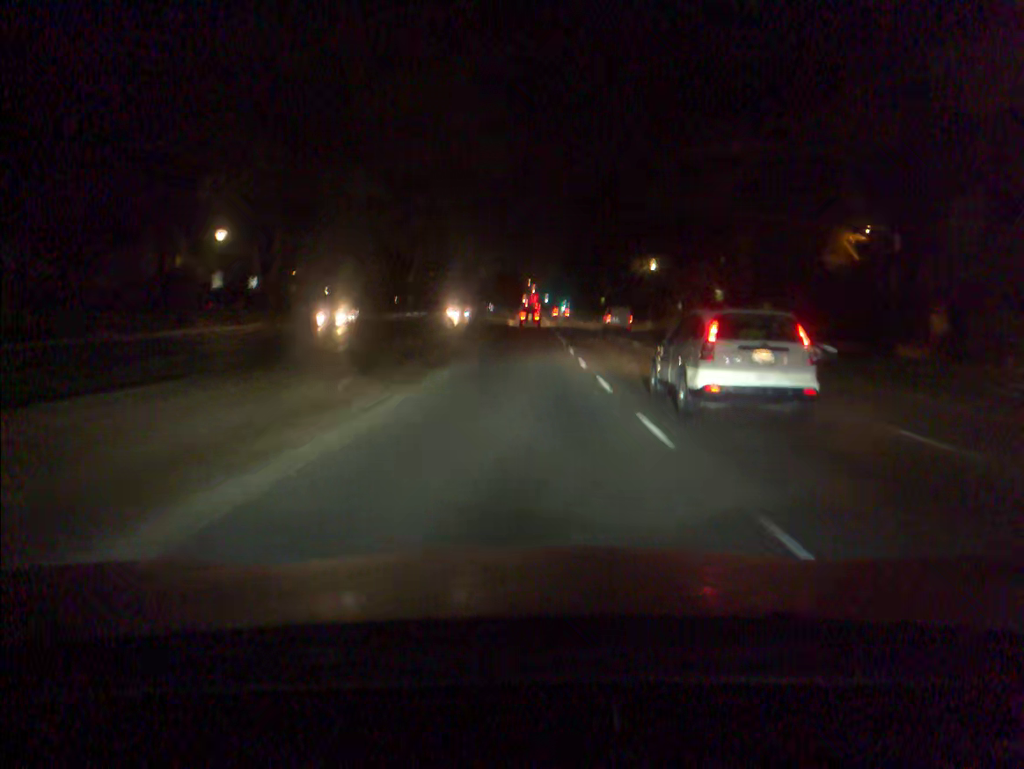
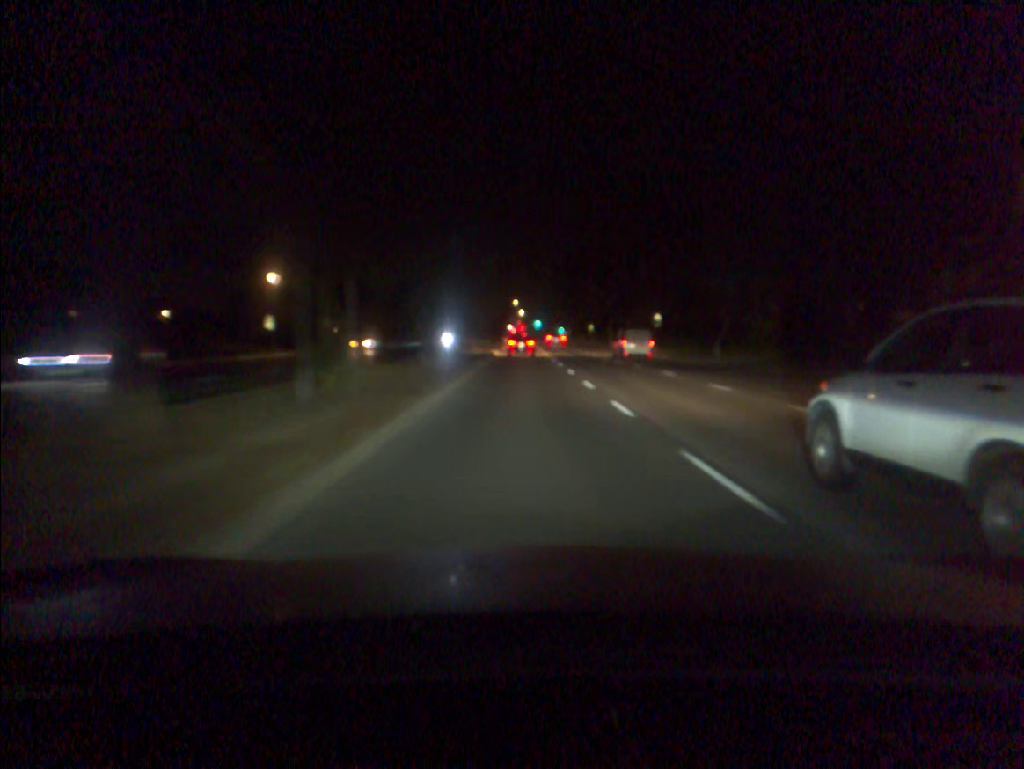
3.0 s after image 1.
(-0.4, +69.3) m; 0°
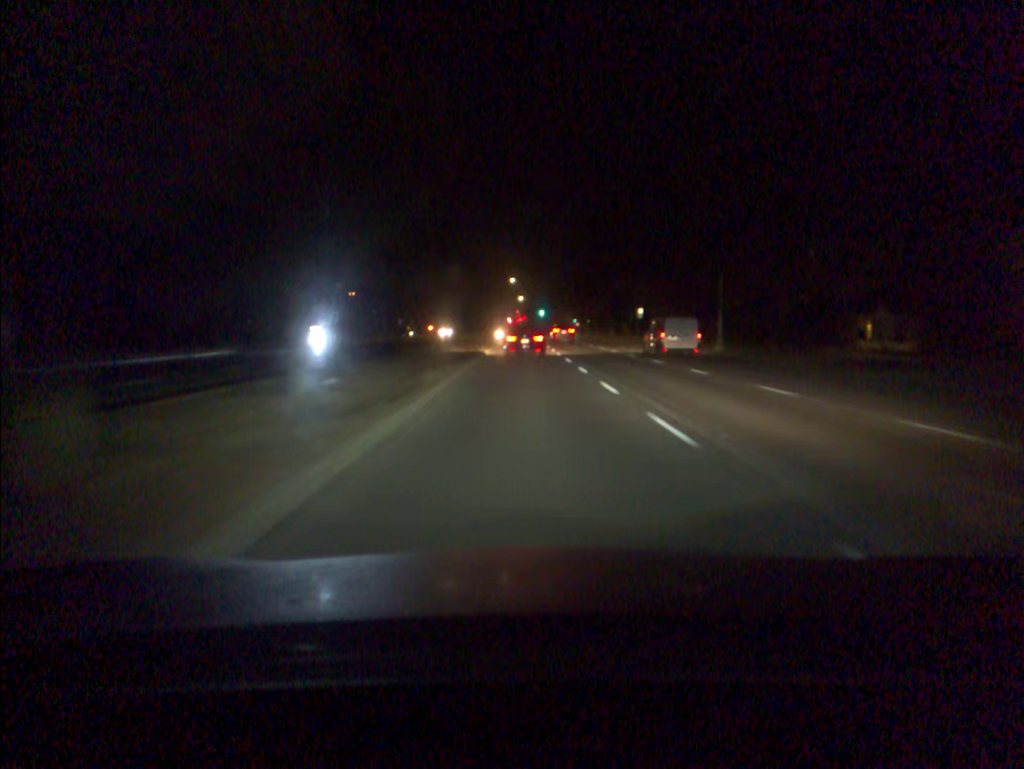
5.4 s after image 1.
(+0.1, +55.4) m; 0°
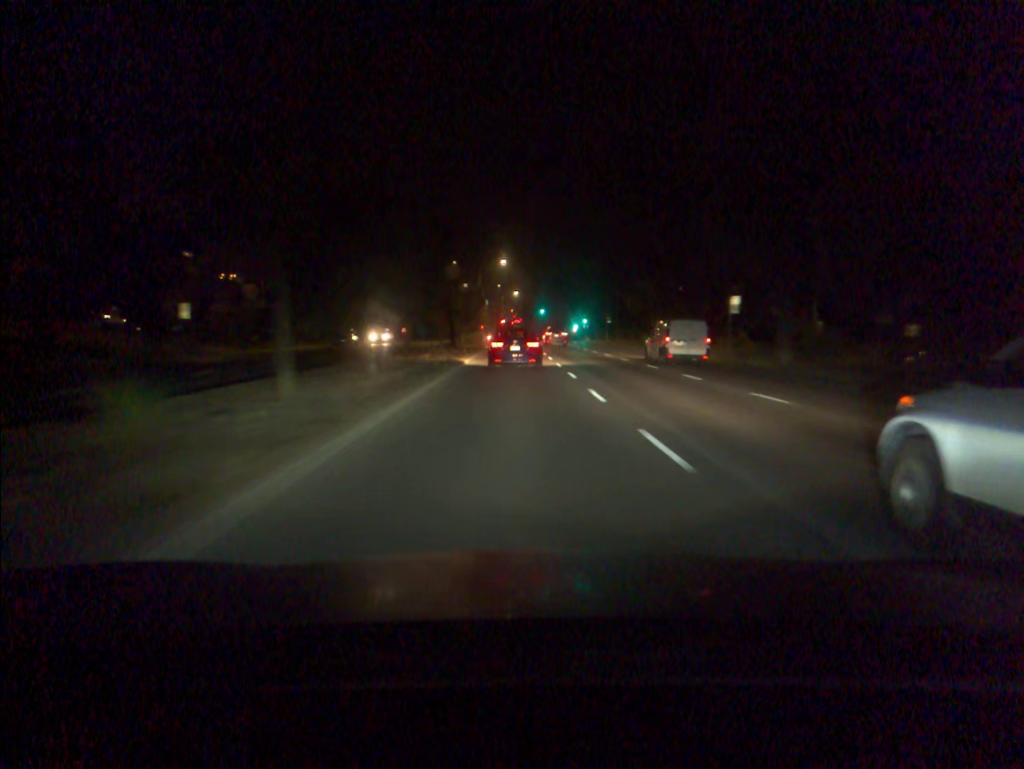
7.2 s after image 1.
(+0.2, +37.4) m; 0°
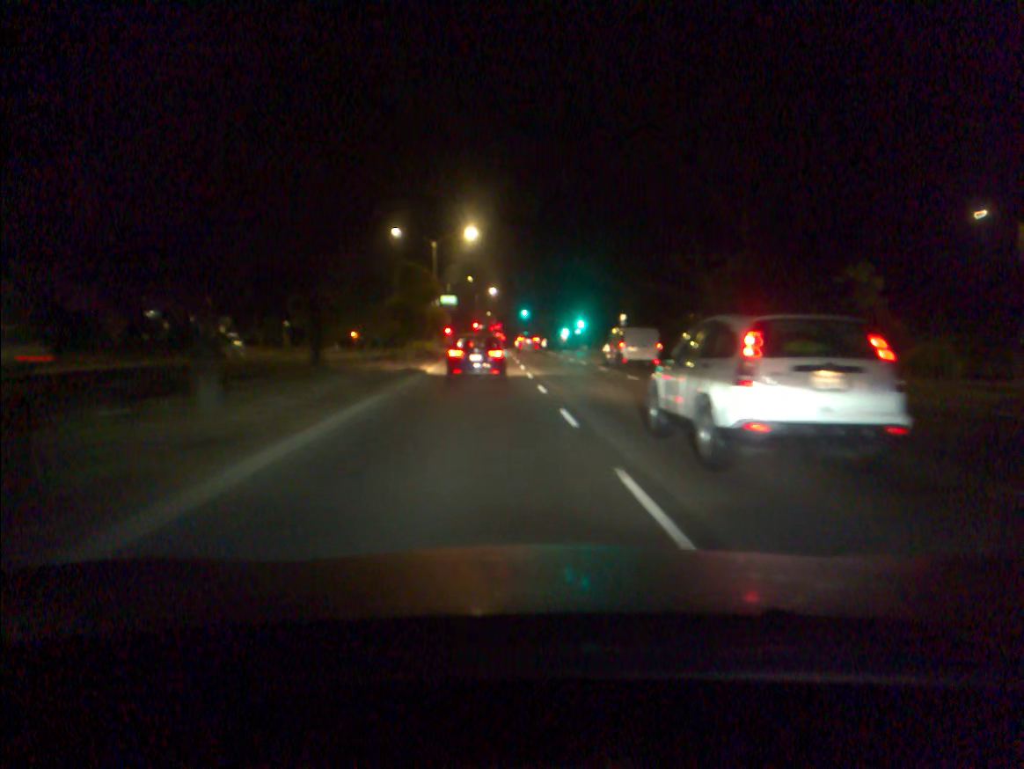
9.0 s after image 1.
(+0.1, +32.6) m; +2°
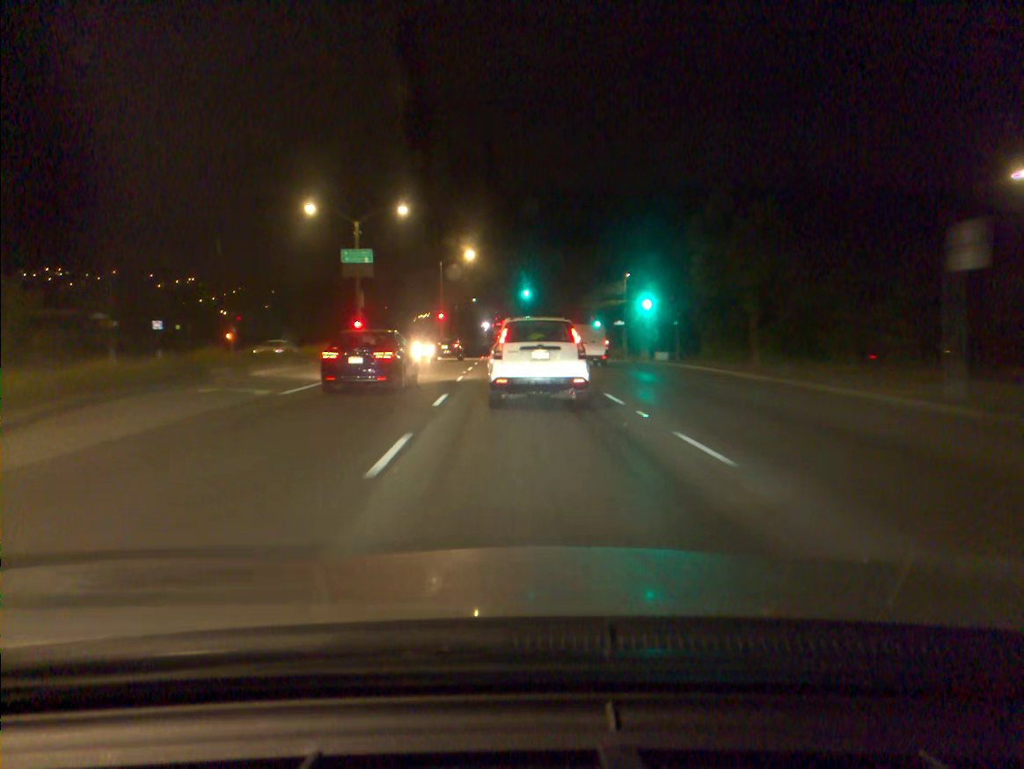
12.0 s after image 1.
(+0.6, +54.9) m; -1°
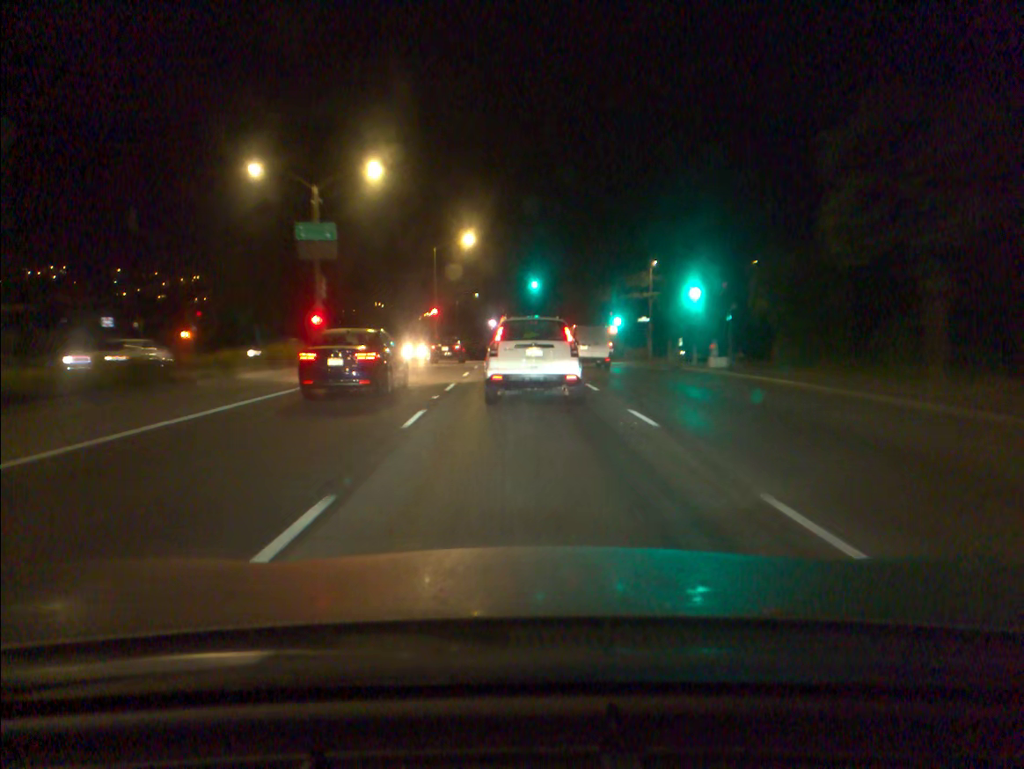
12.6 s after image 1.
(0.0, +11.3) m; 0°
